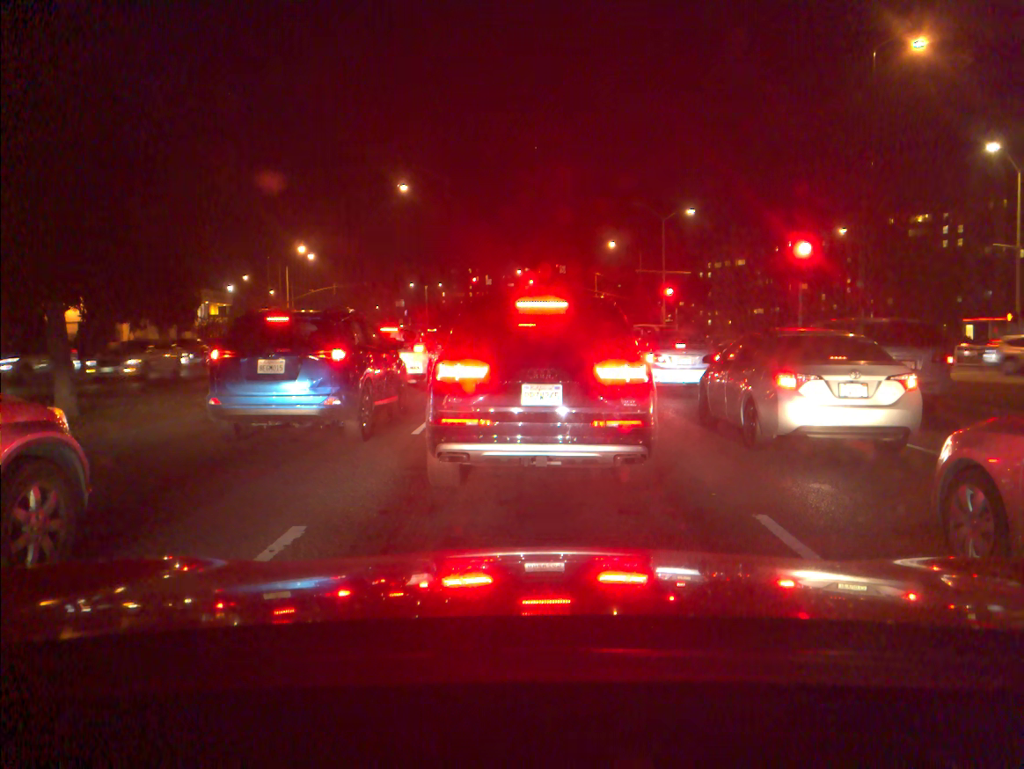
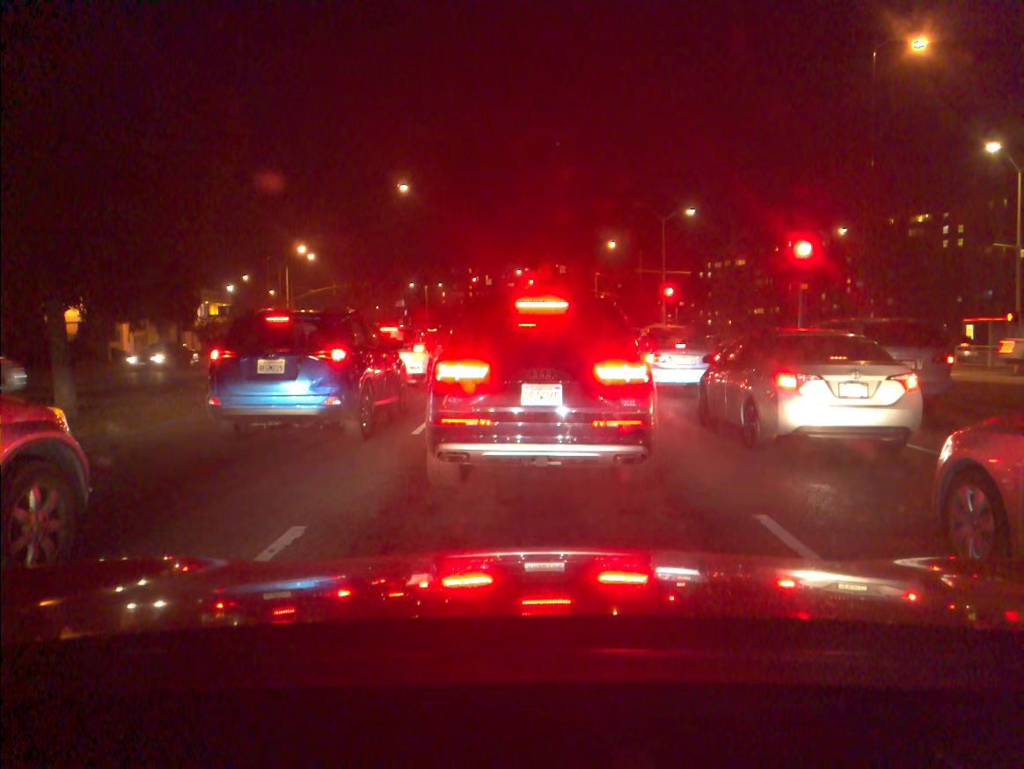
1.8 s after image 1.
(0.0, 0.0) m; 0°
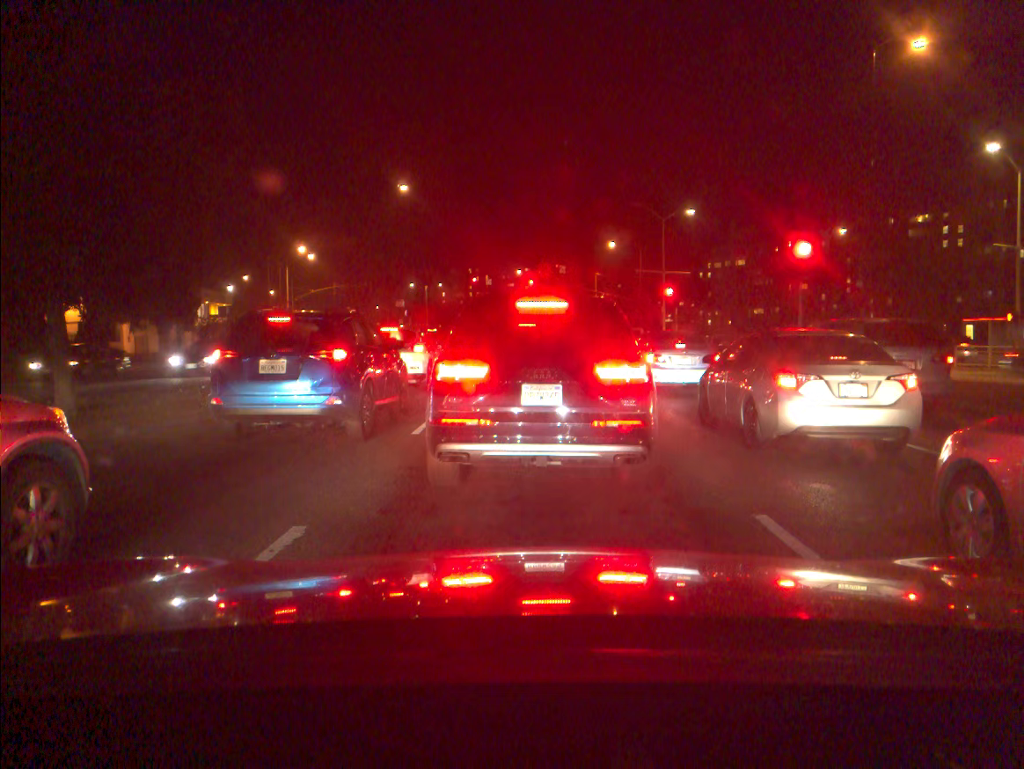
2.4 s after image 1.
(0.0, 0.0) m; 0°
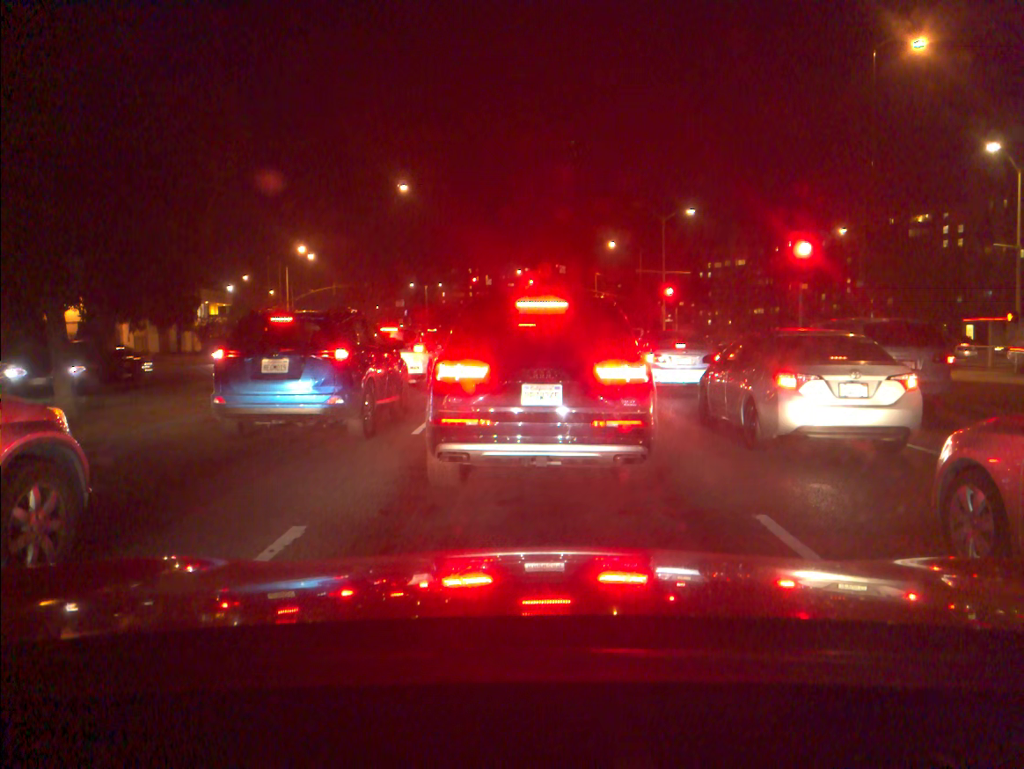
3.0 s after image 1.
(0.0, 0.0) m; 0°
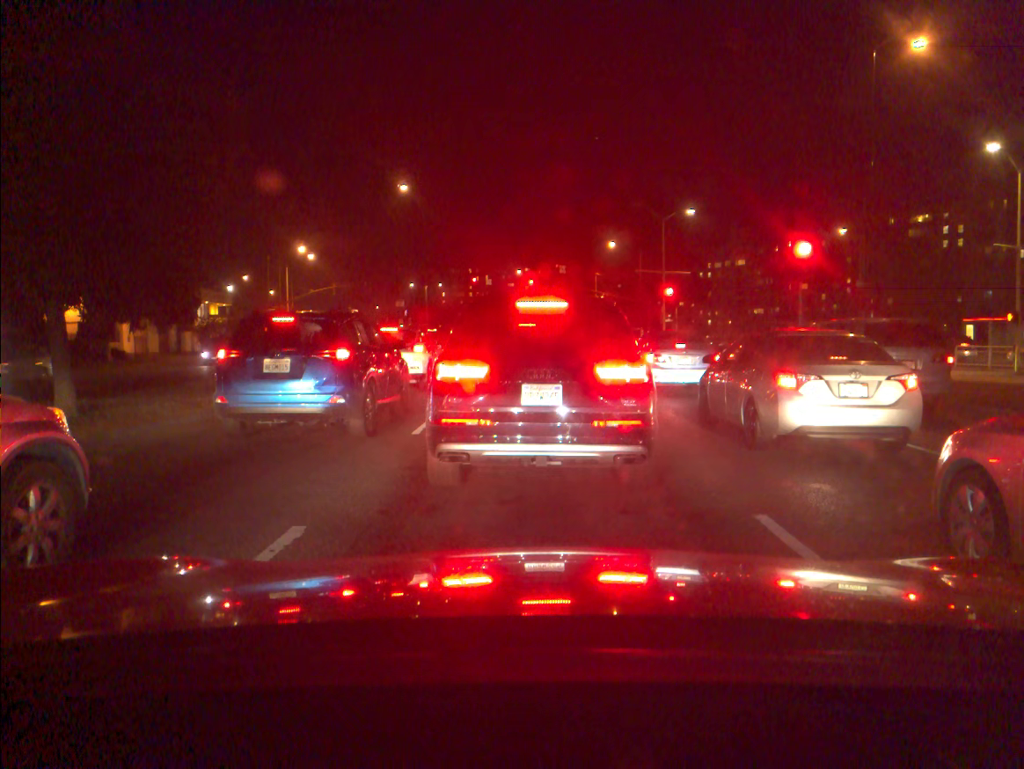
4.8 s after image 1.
(0.0, 0.0) m; 0°
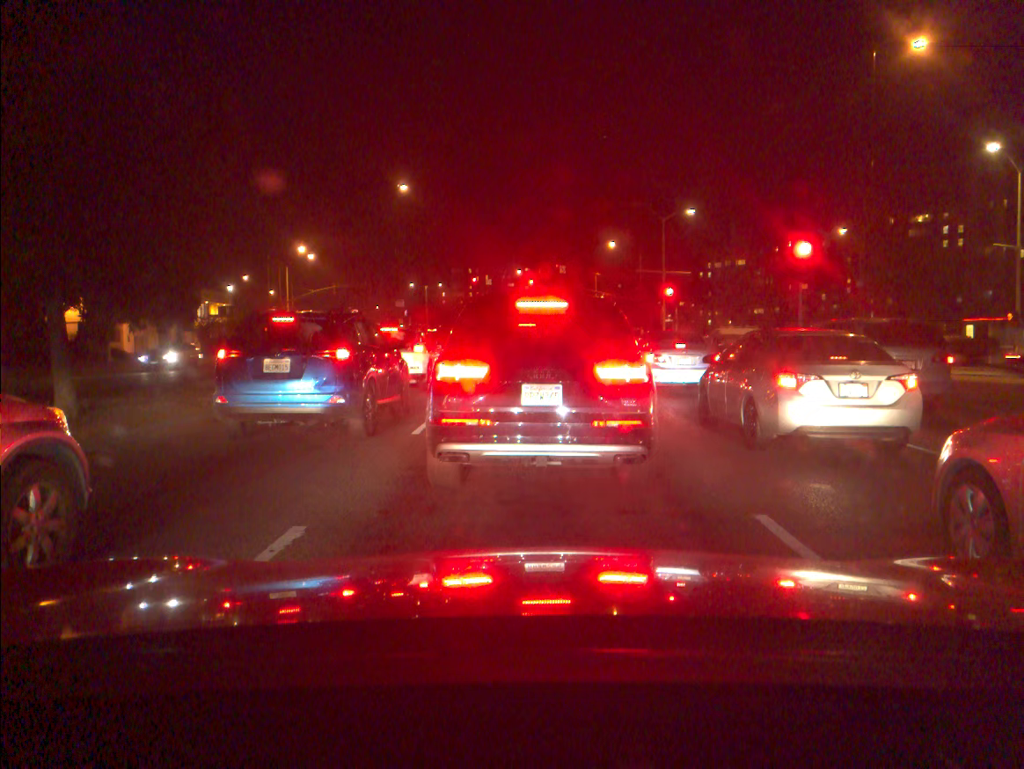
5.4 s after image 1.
(0.0, 0.0) m; 0°
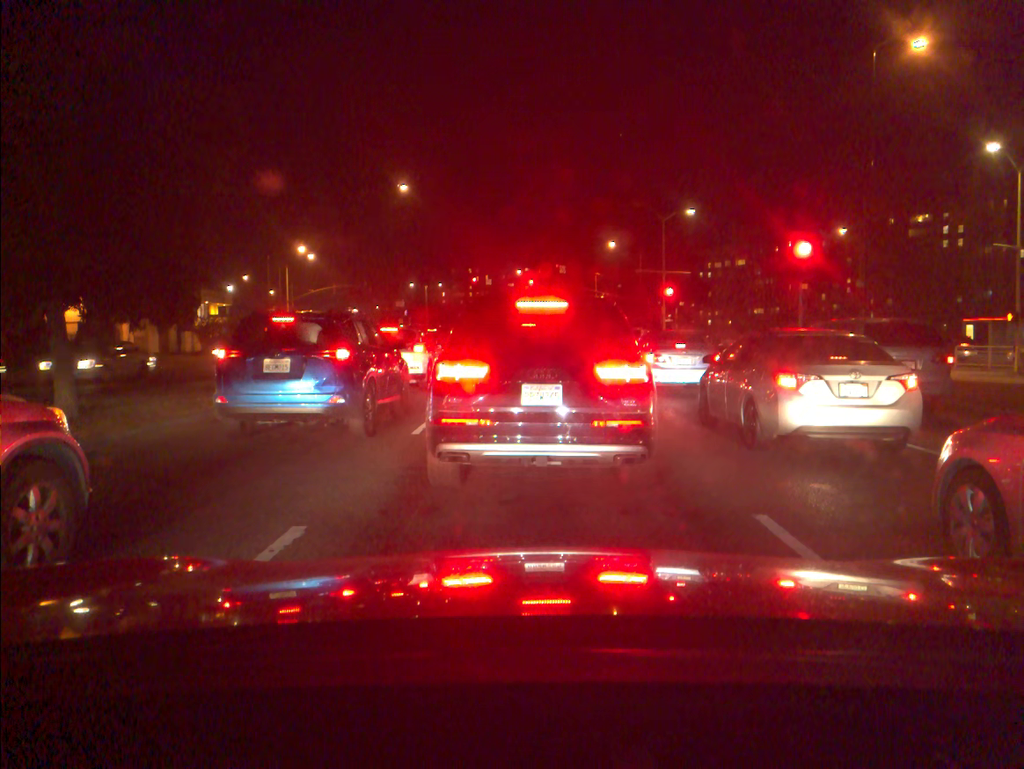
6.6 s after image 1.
(0.0, 0.0) m; 0°
